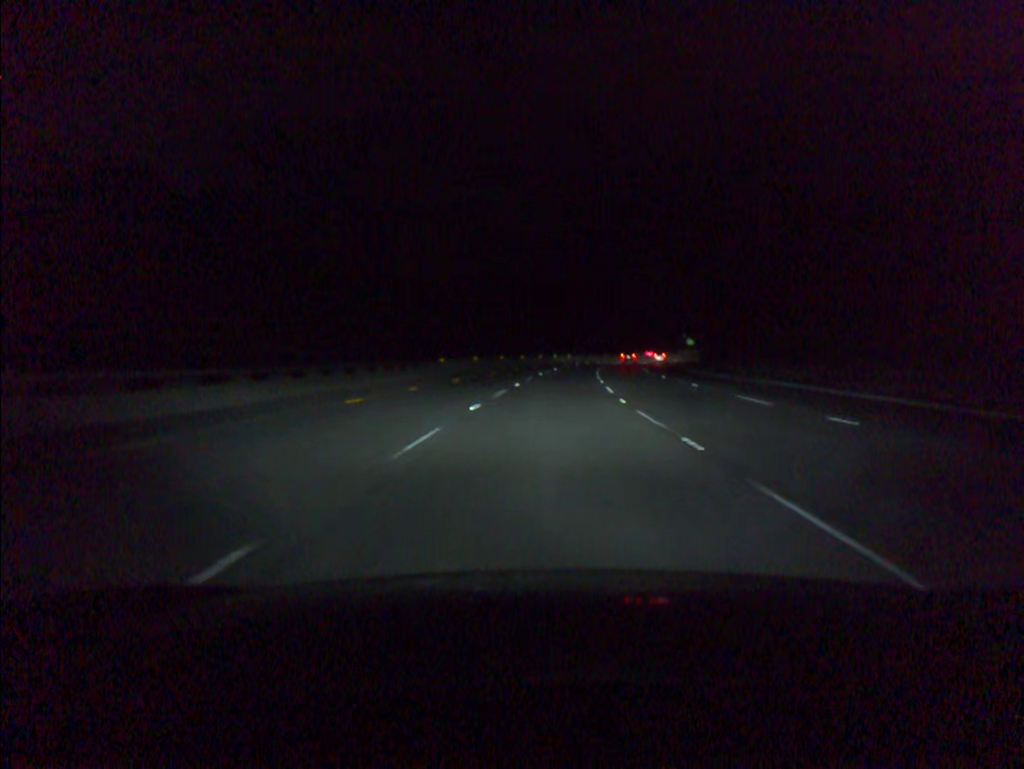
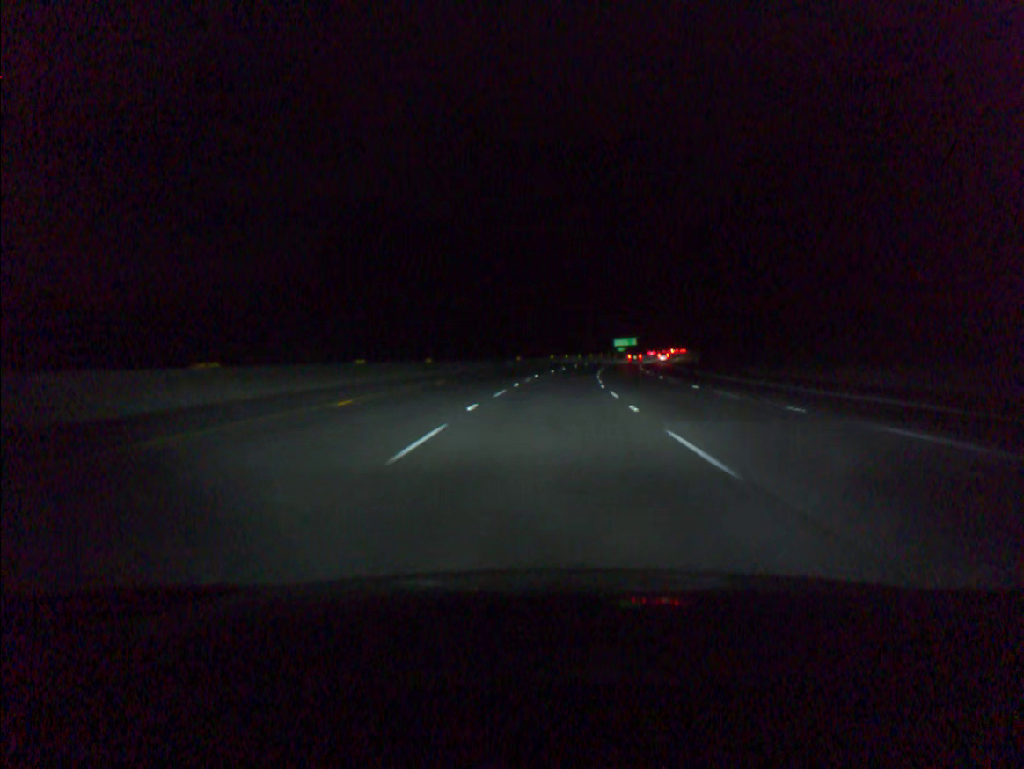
(+5.9, +91.0) m; +8°
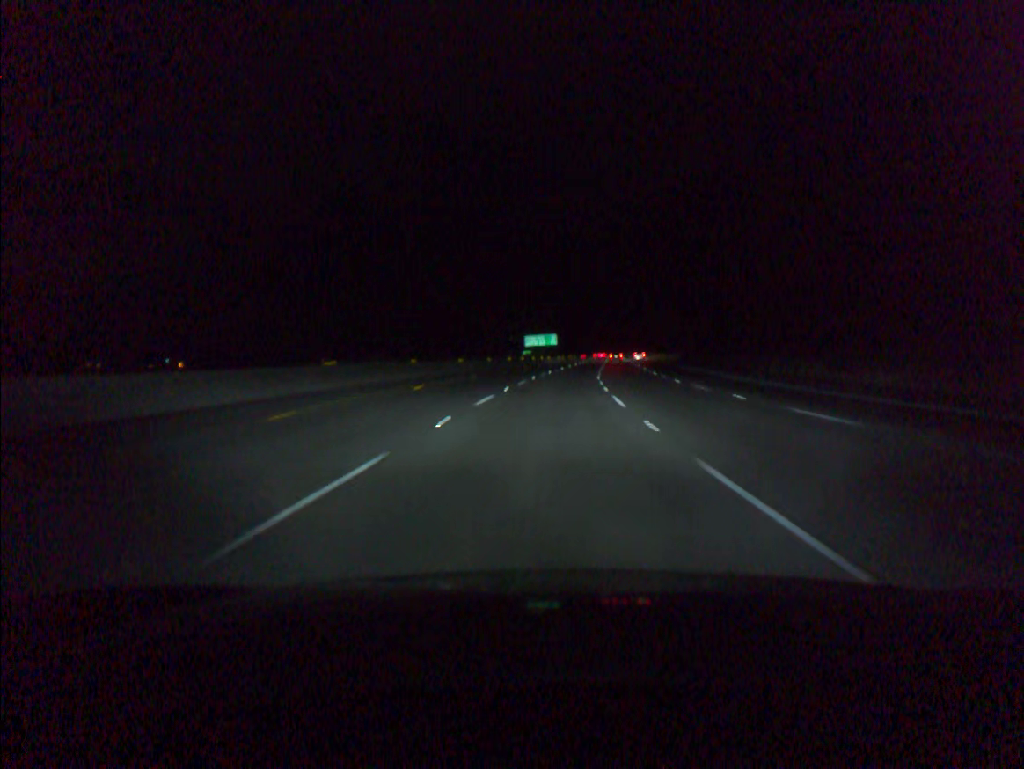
(+6.0, +90.8) m; +7°
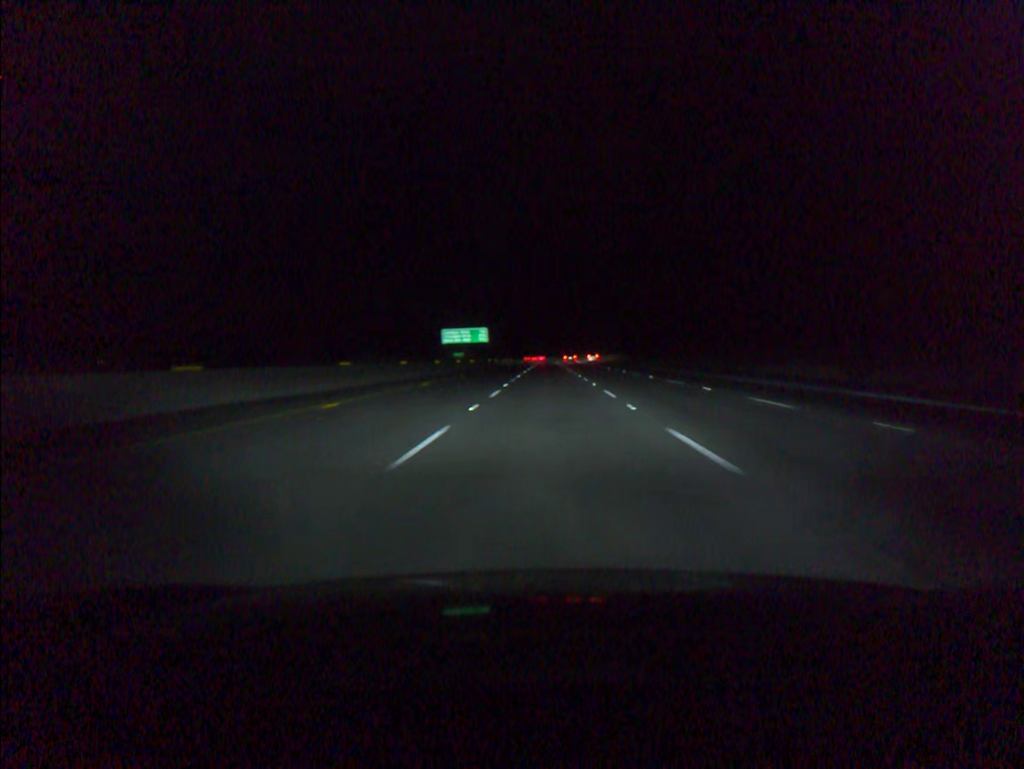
(+2.1, +54.7) m; +5°
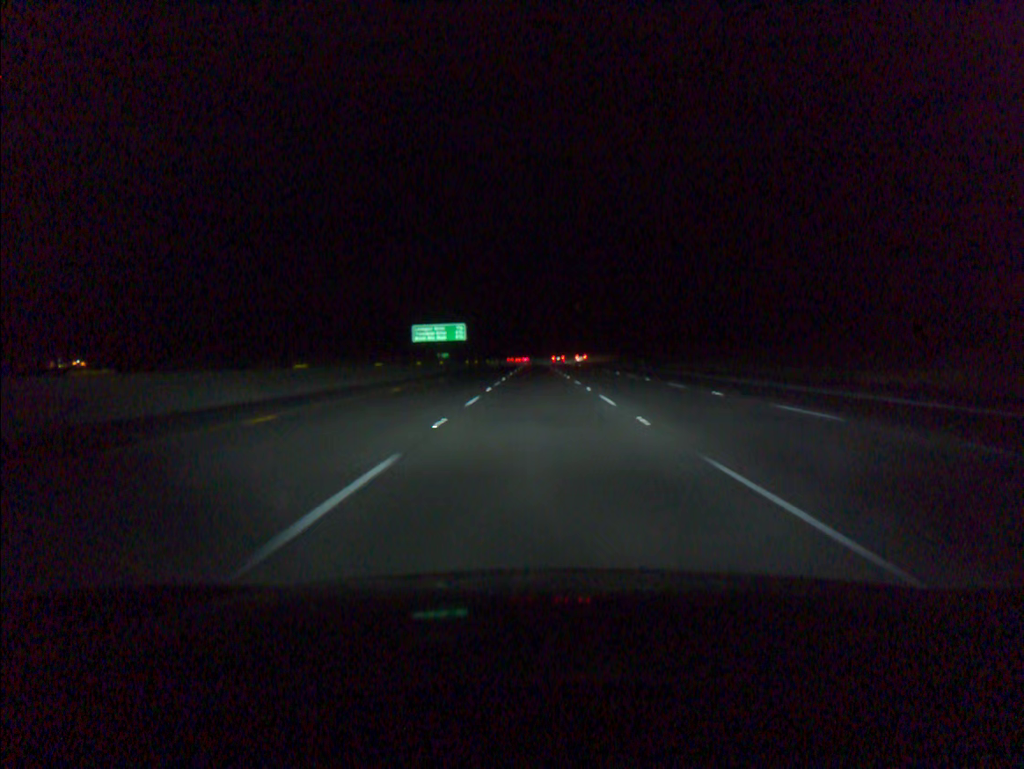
(+0.2, +18.3) m; +1°
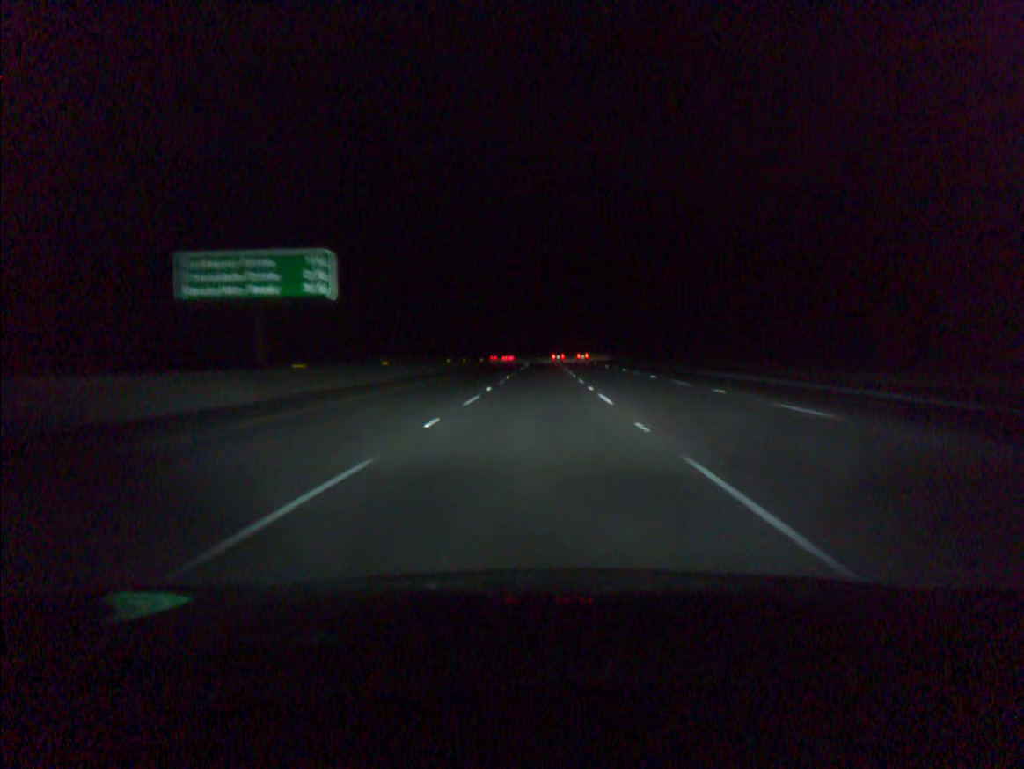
(-0.2, +73.1) m; -1°
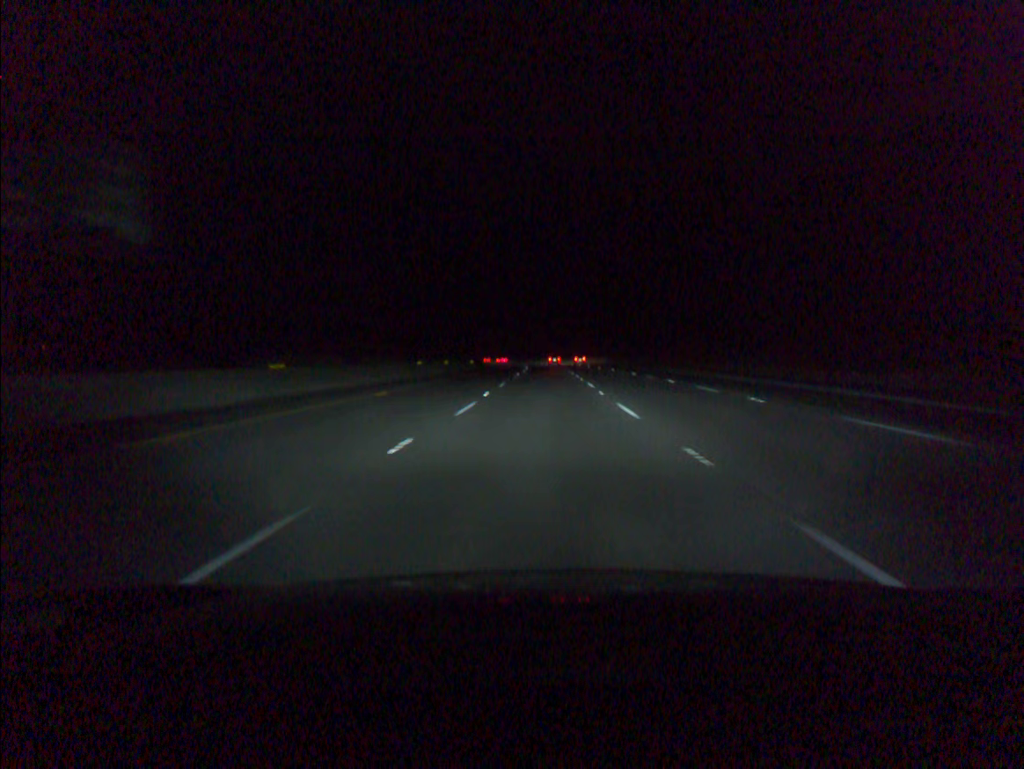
(0.0, +18.3) m; 0°
